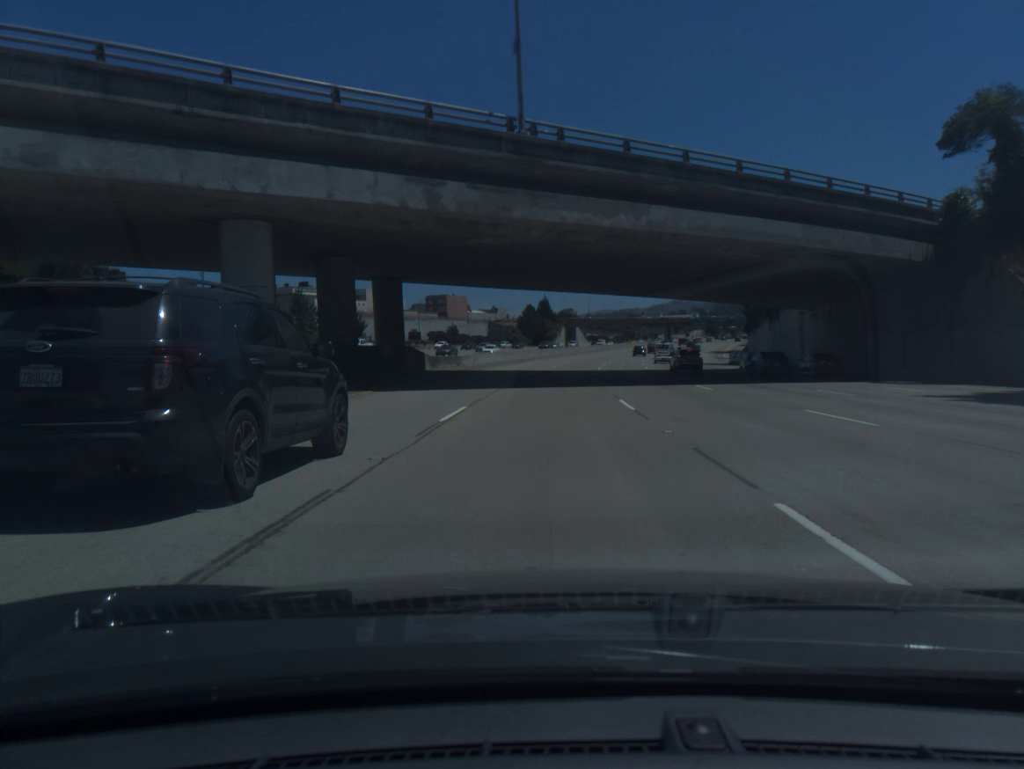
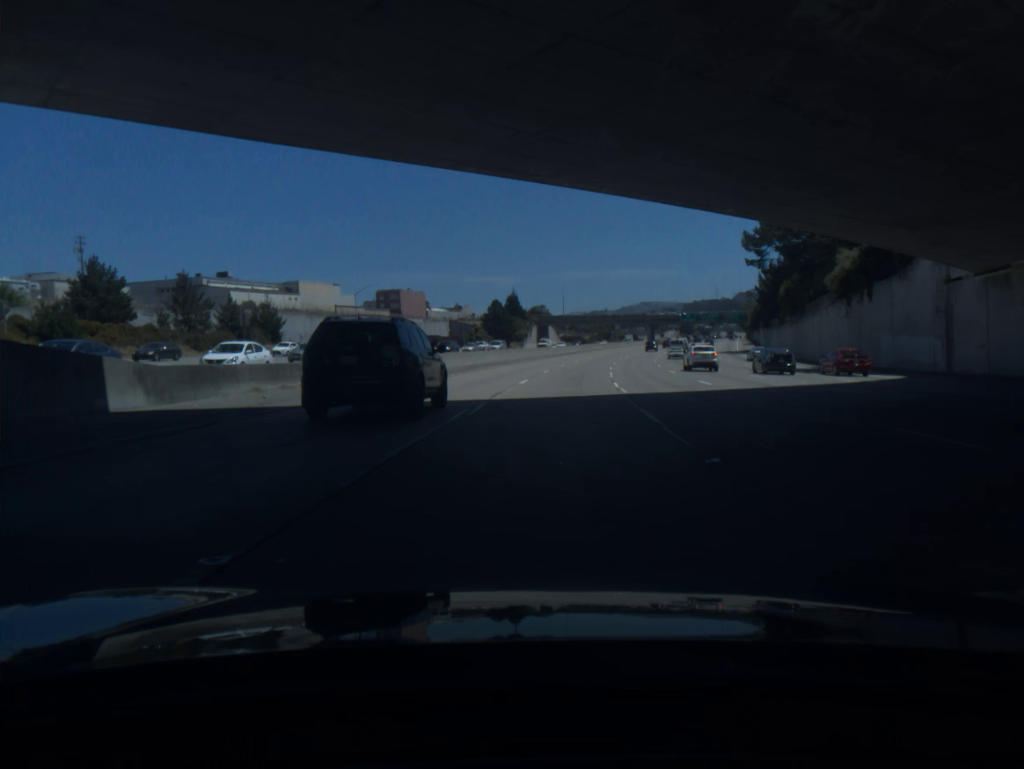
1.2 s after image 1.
(+0.4, +32.7) m; +2°
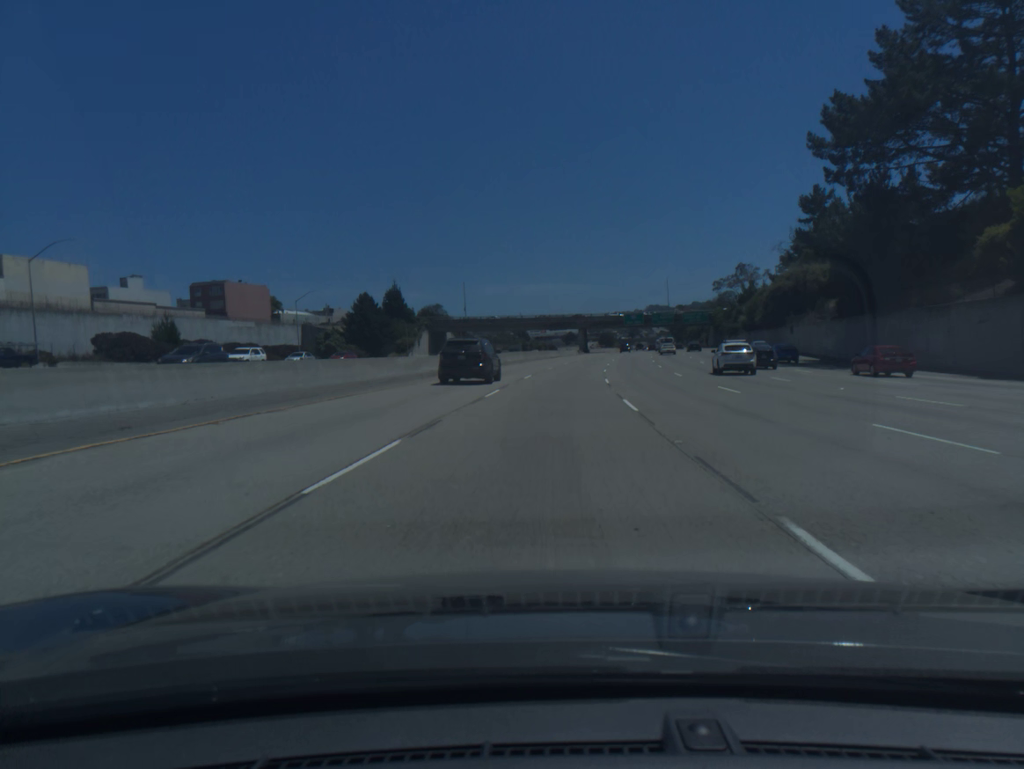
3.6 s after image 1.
(+3.9, +66.0) m; +6°
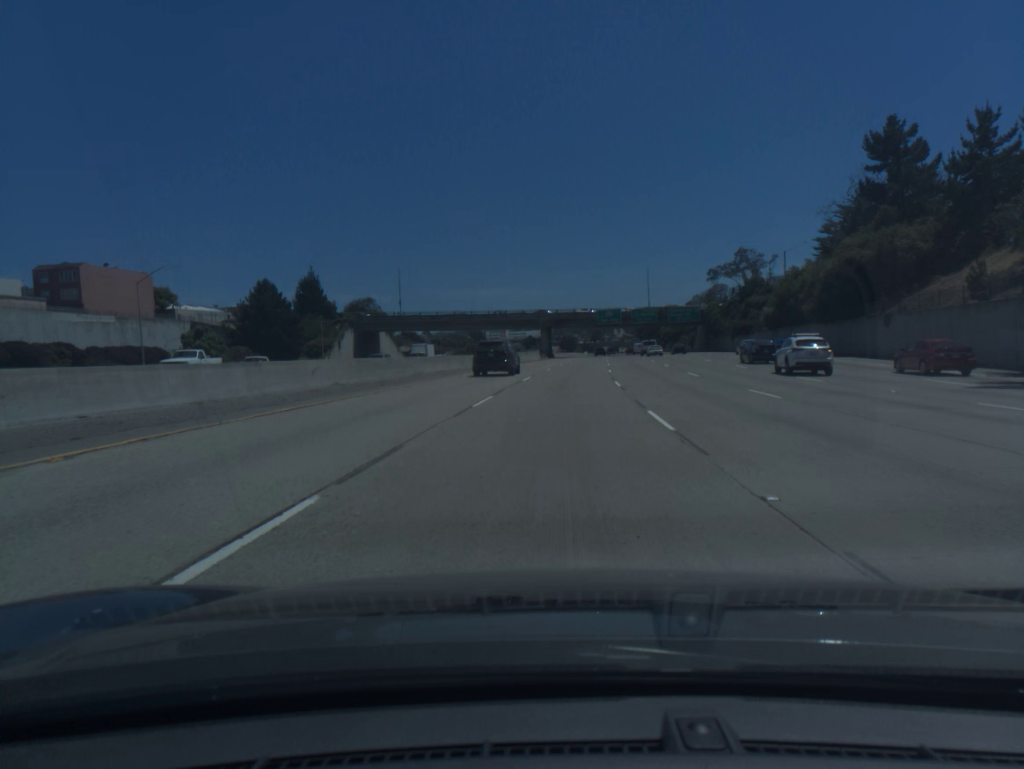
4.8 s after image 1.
(+0.8, +33.3) m; +3°
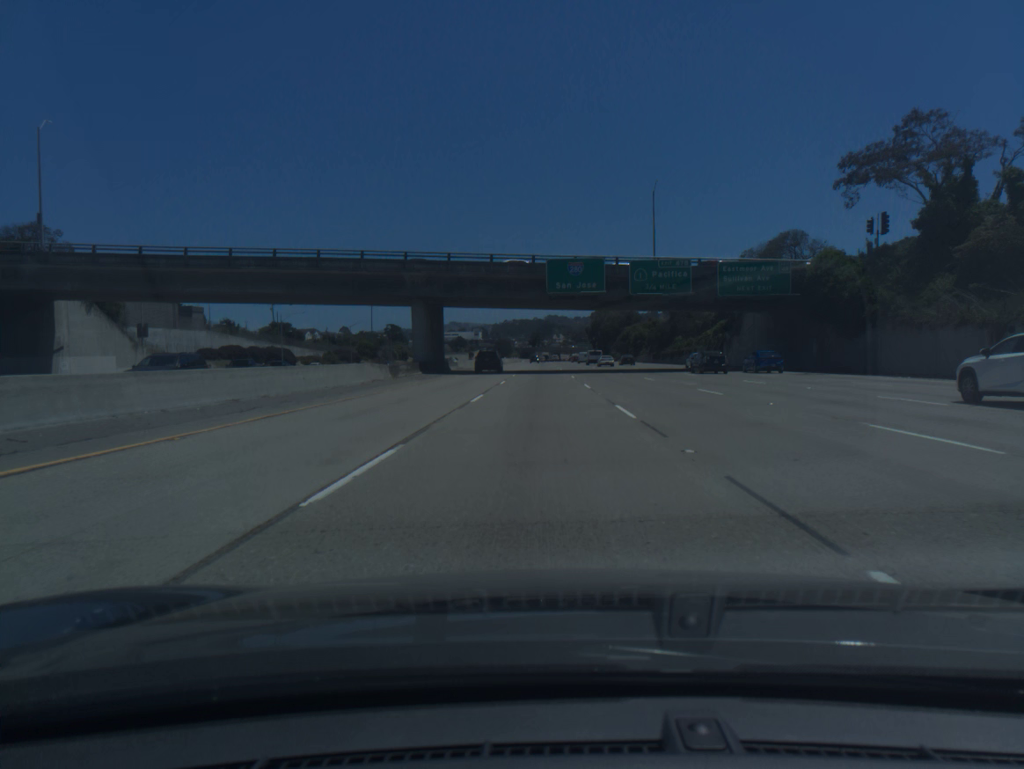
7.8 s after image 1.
(+4.7, +84.1) m; +4°
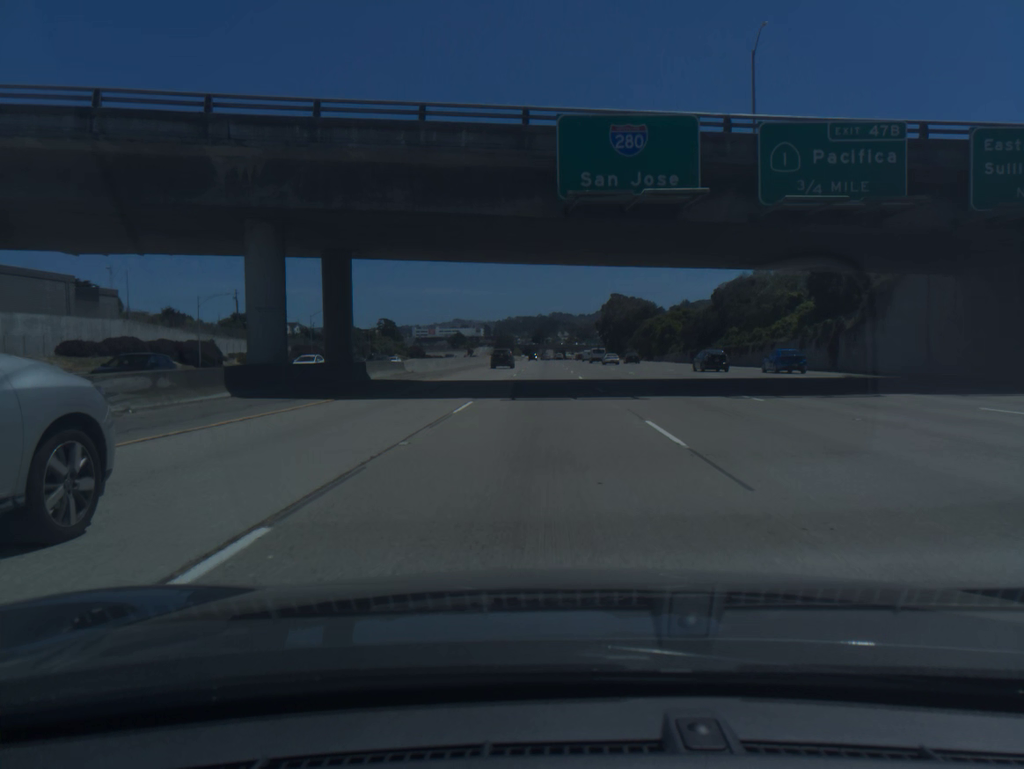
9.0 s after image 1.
(0.0, +34.2) m; 0°
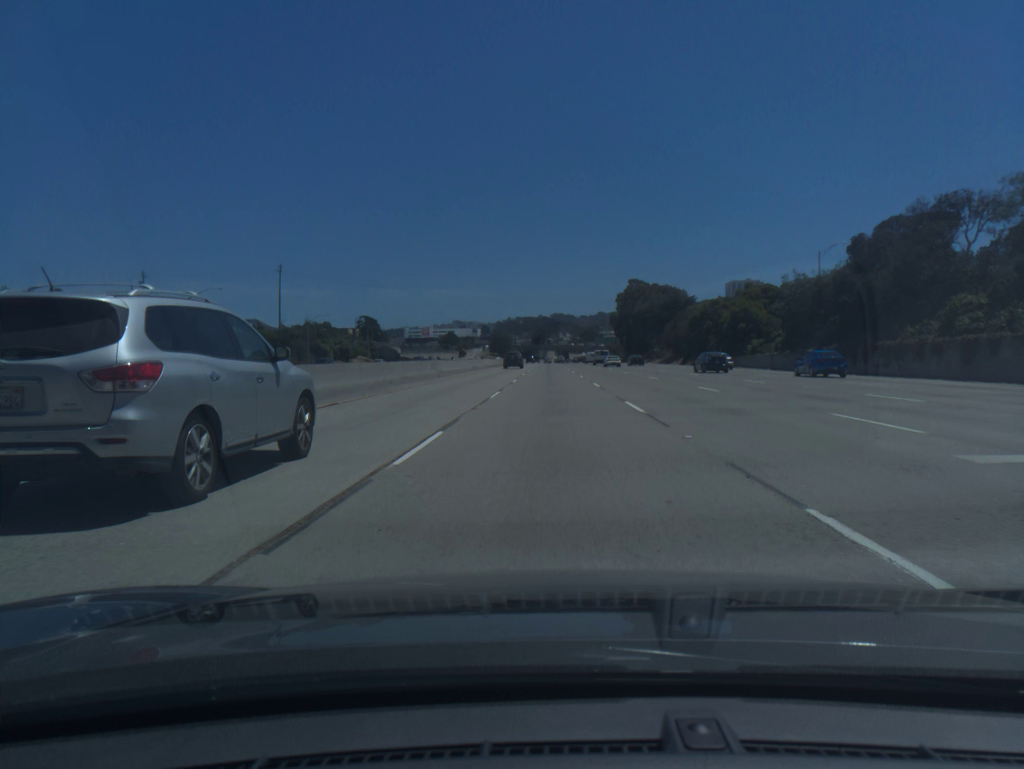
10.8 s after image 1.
(0.0, +52.0) m; 0°
